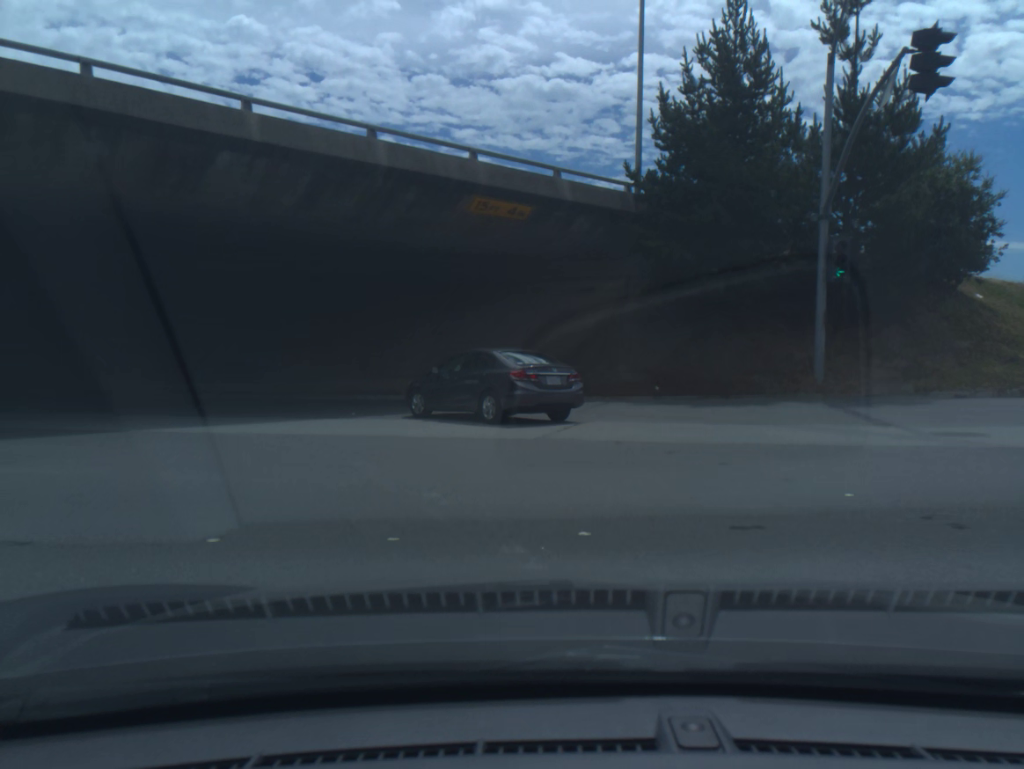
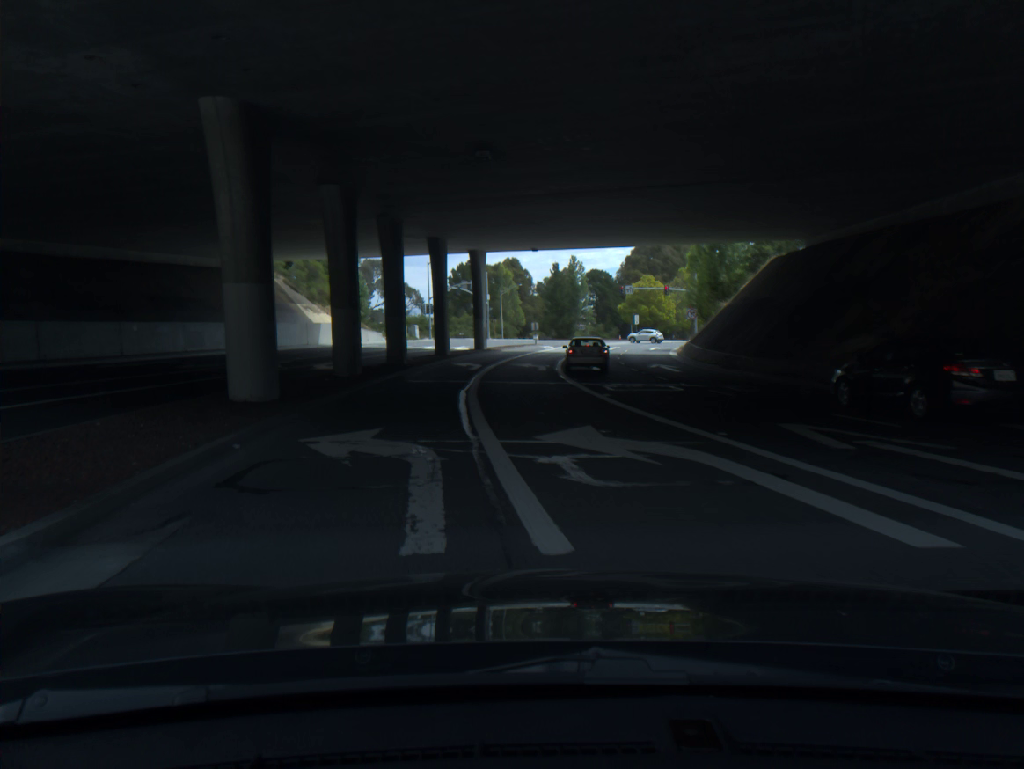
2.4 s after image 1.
(-9.9, +15.6) m; -61°
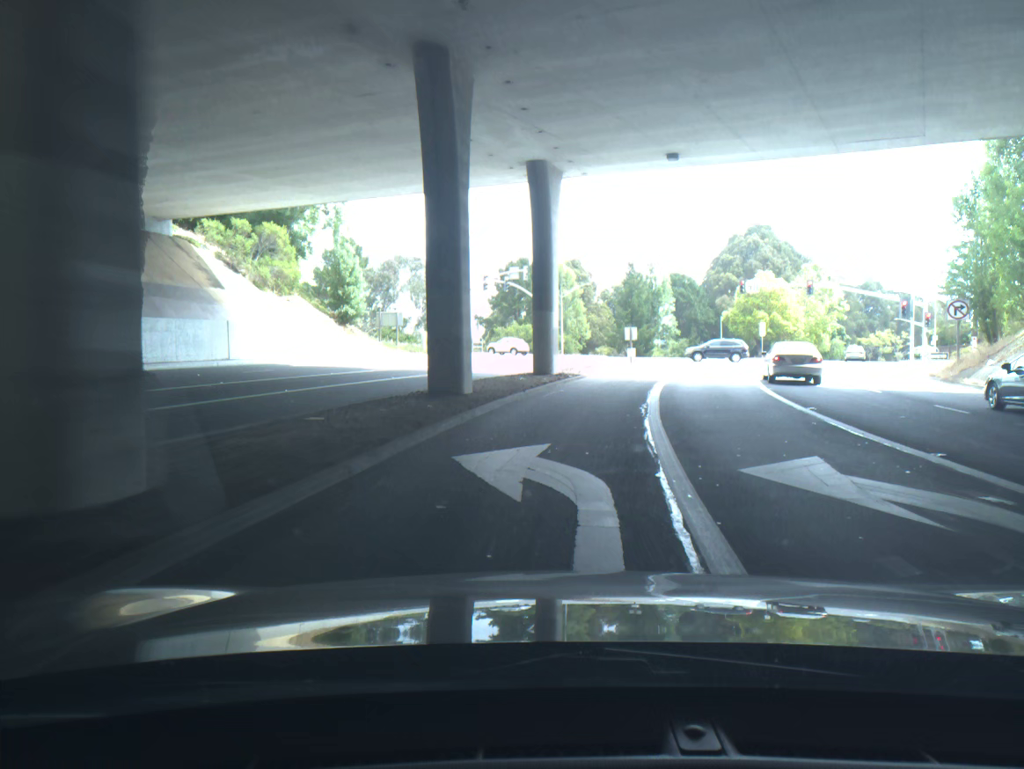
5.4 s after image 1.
(-1.8, +29.5) m; -1°
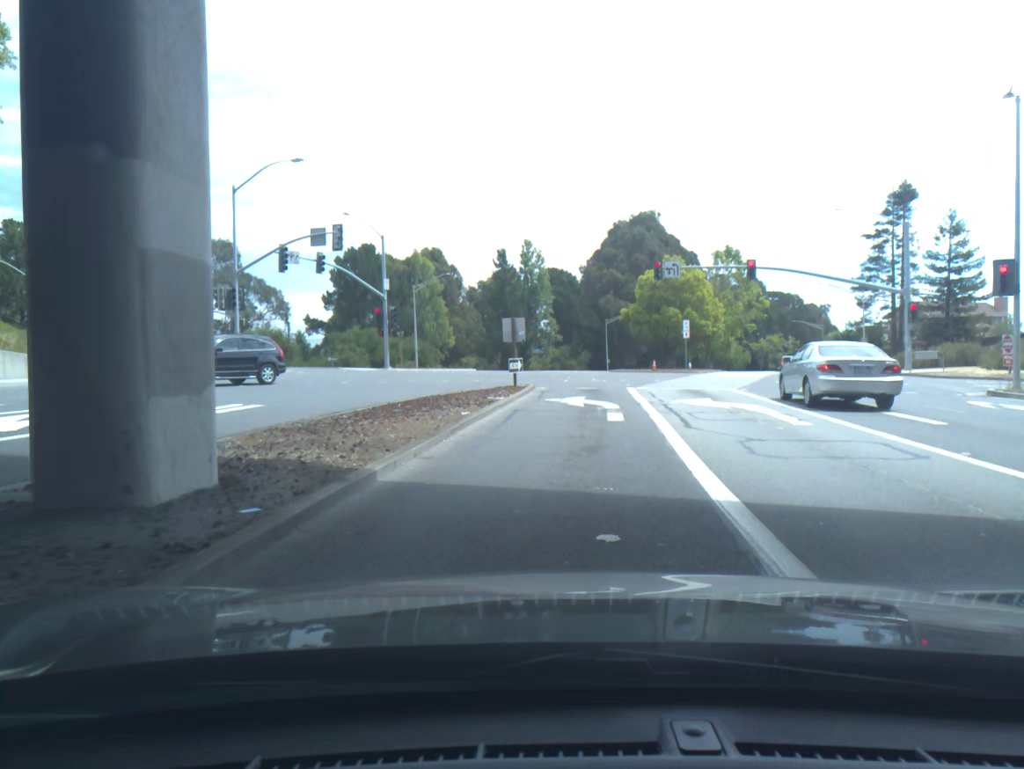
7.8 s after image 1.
(+1.7, +20.2) m; +10°
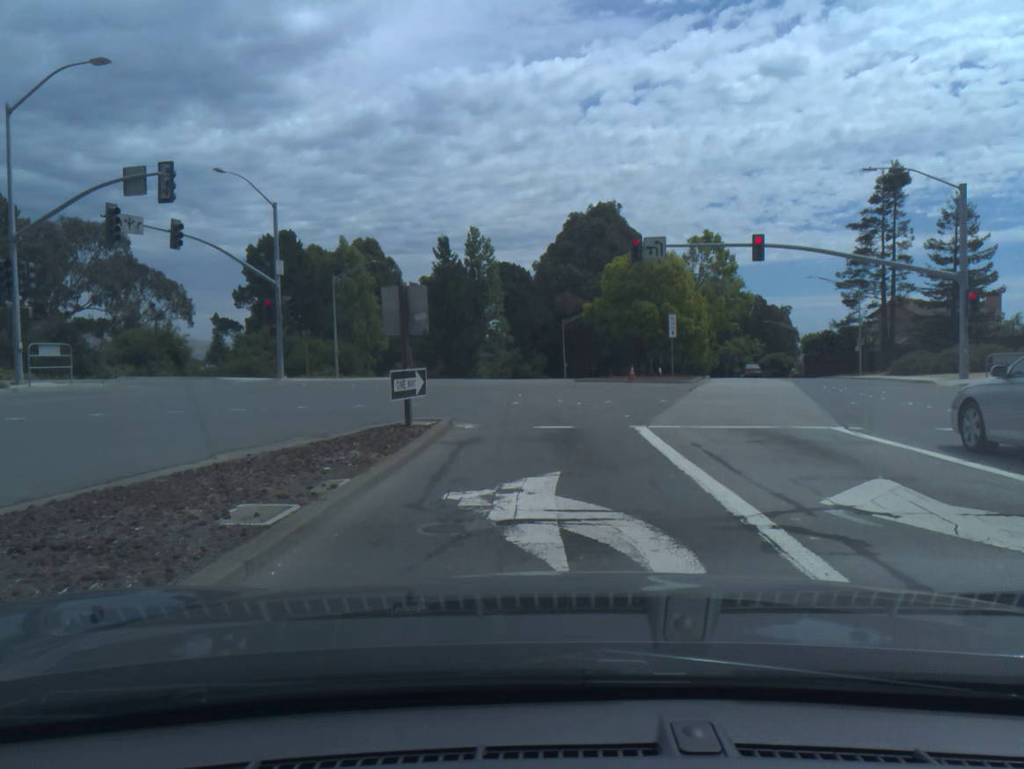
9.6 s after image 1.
(+0.3, +10.0) m; +4°
